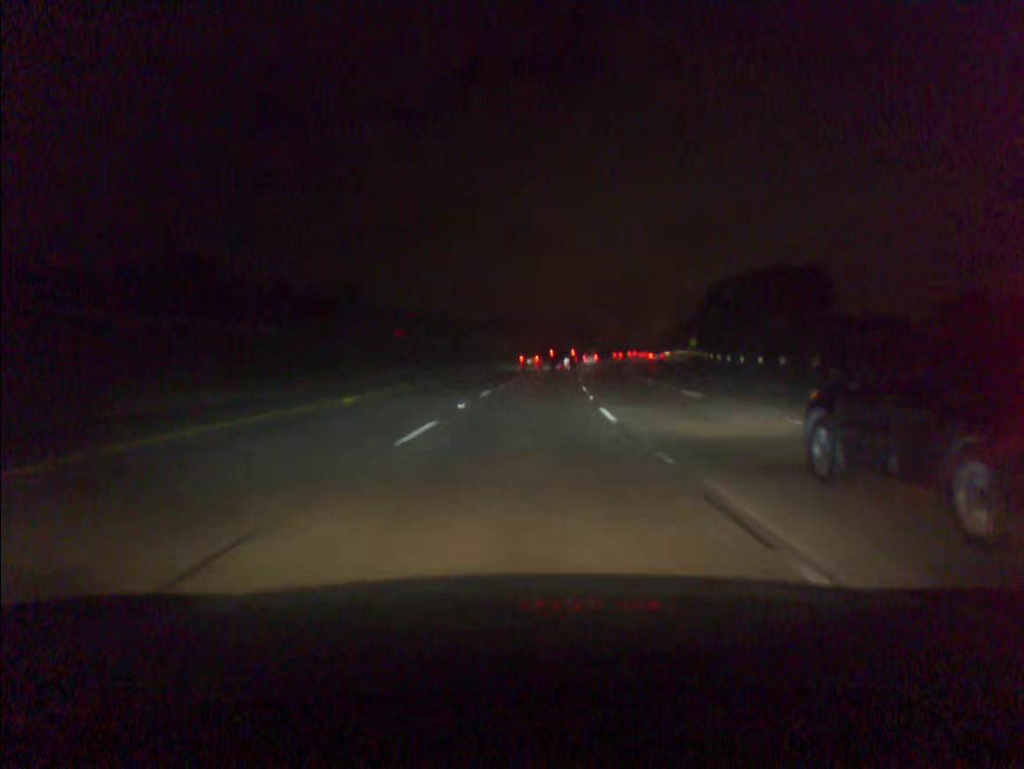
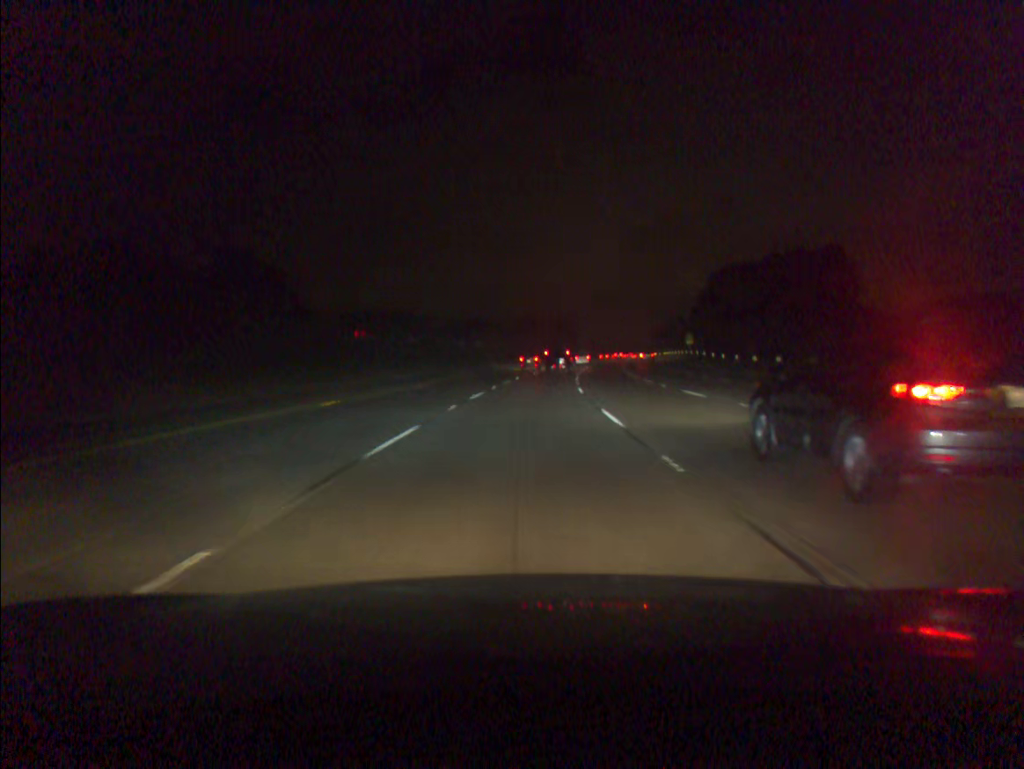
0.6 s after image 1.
(+0.3, +16.1) m; +2°
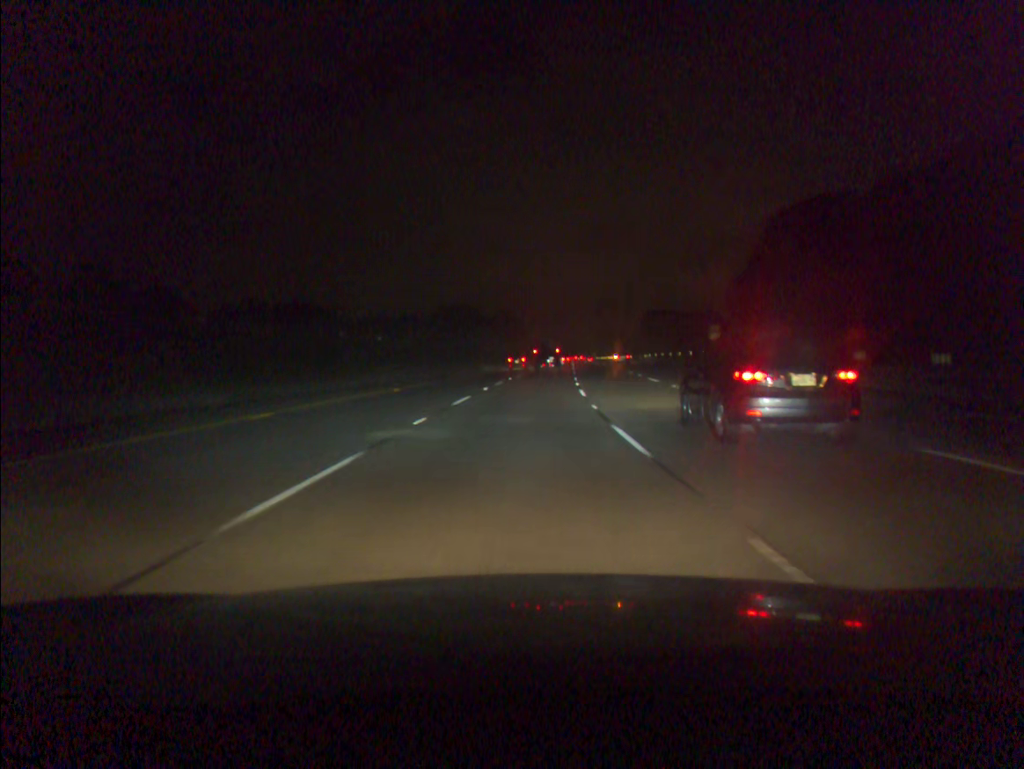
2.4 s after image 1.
(+1.9, +48.0) m; +4°
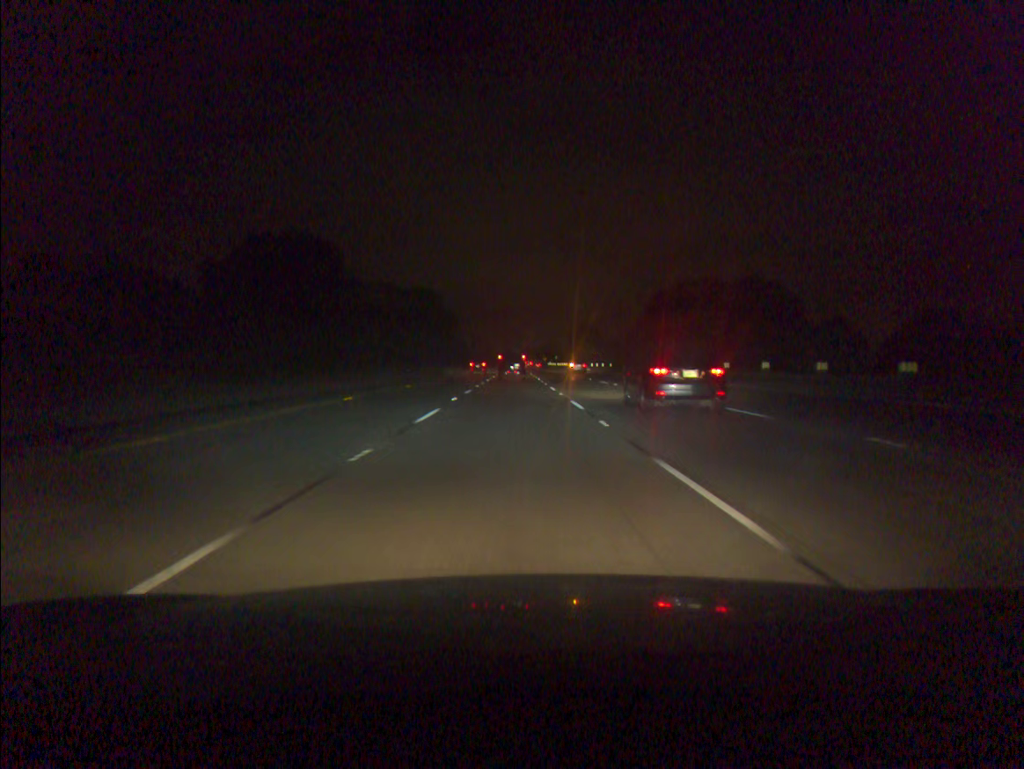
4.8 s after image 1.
(+2.6, +63.0) m; +4°
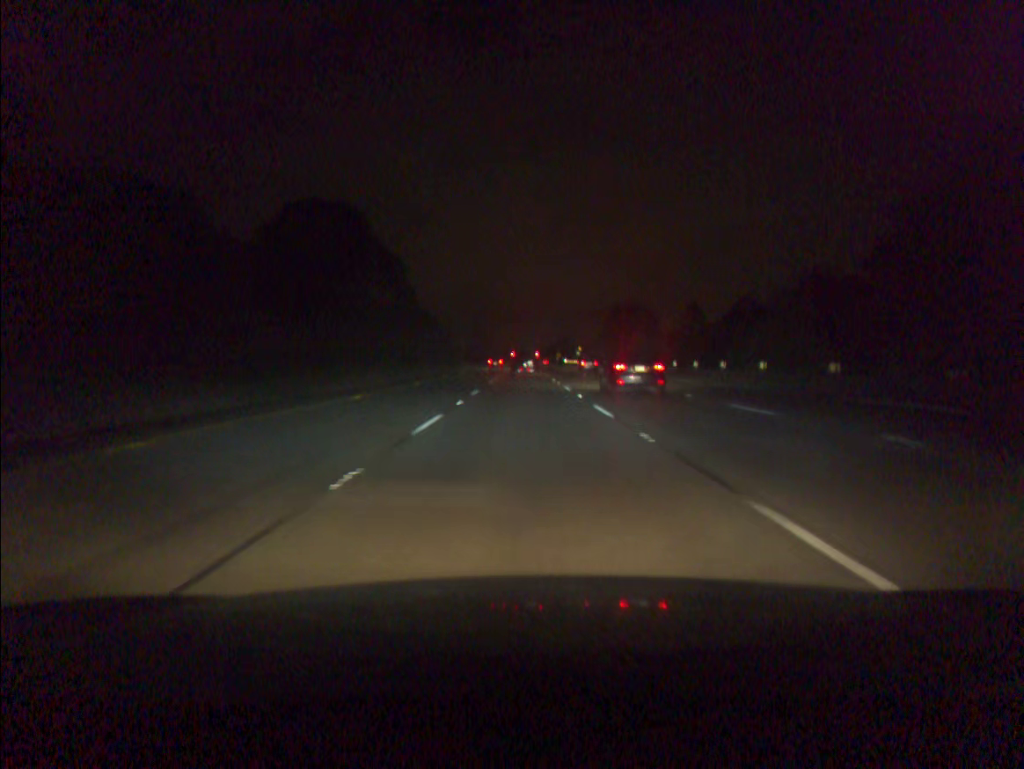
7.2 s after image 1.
(-0.5, +61.3) m; 0°
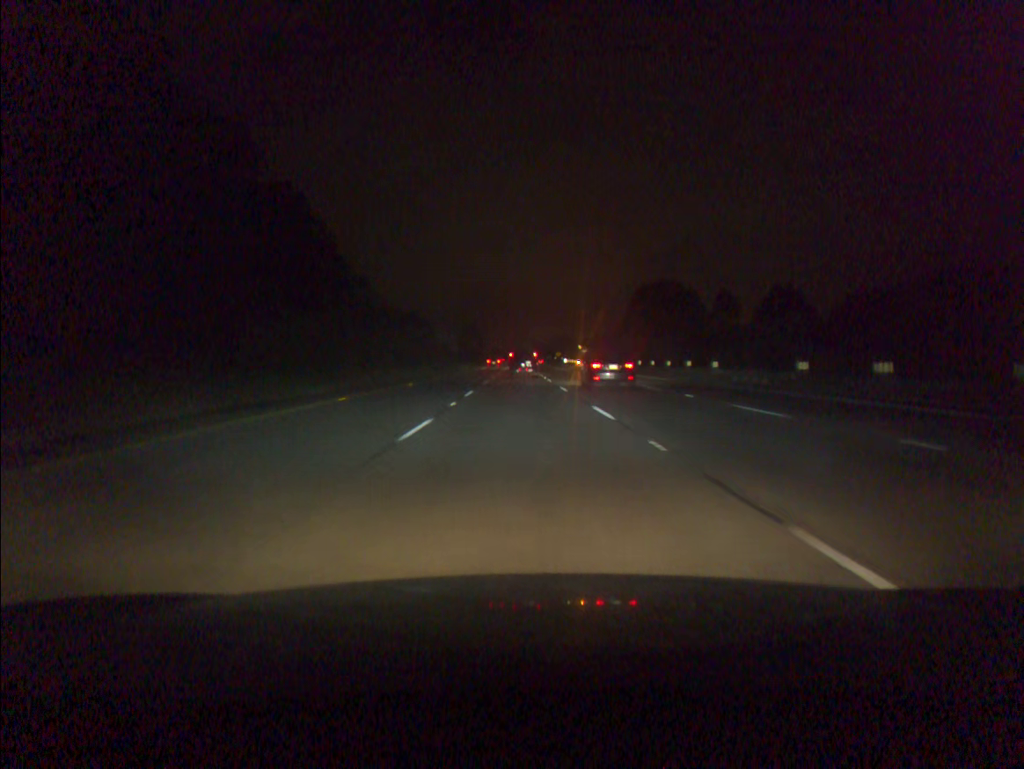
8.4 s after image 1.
(+0.1, +30.4) m; 0°
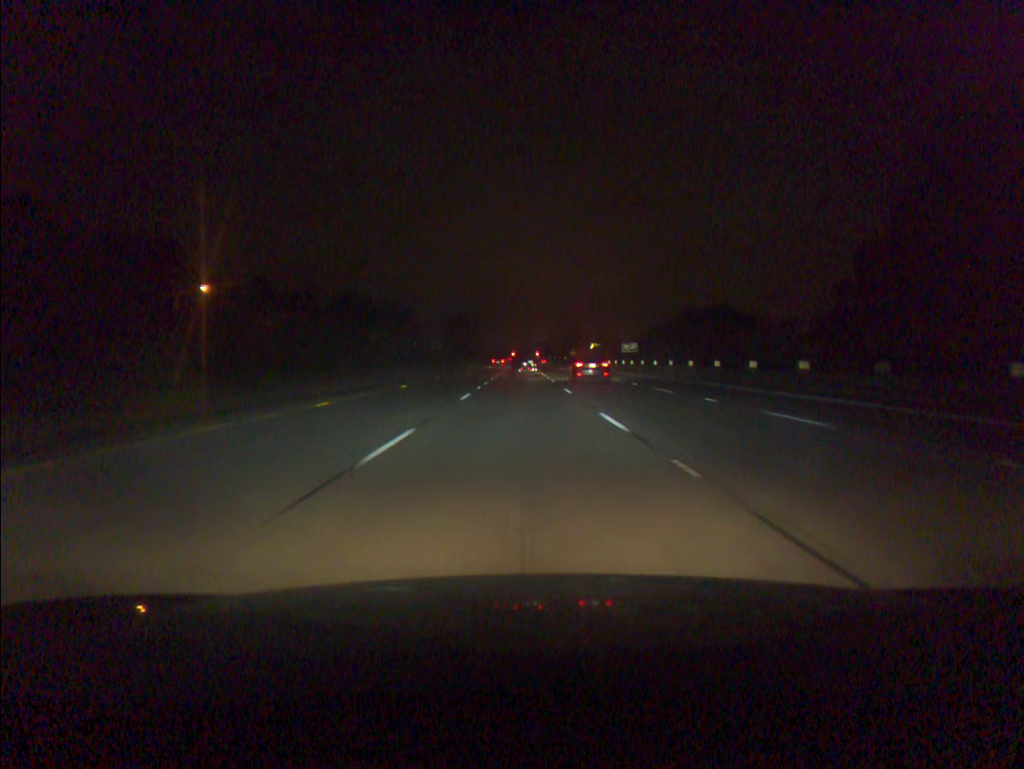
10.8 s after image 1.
(-0.1, +60.7) m; 0°
